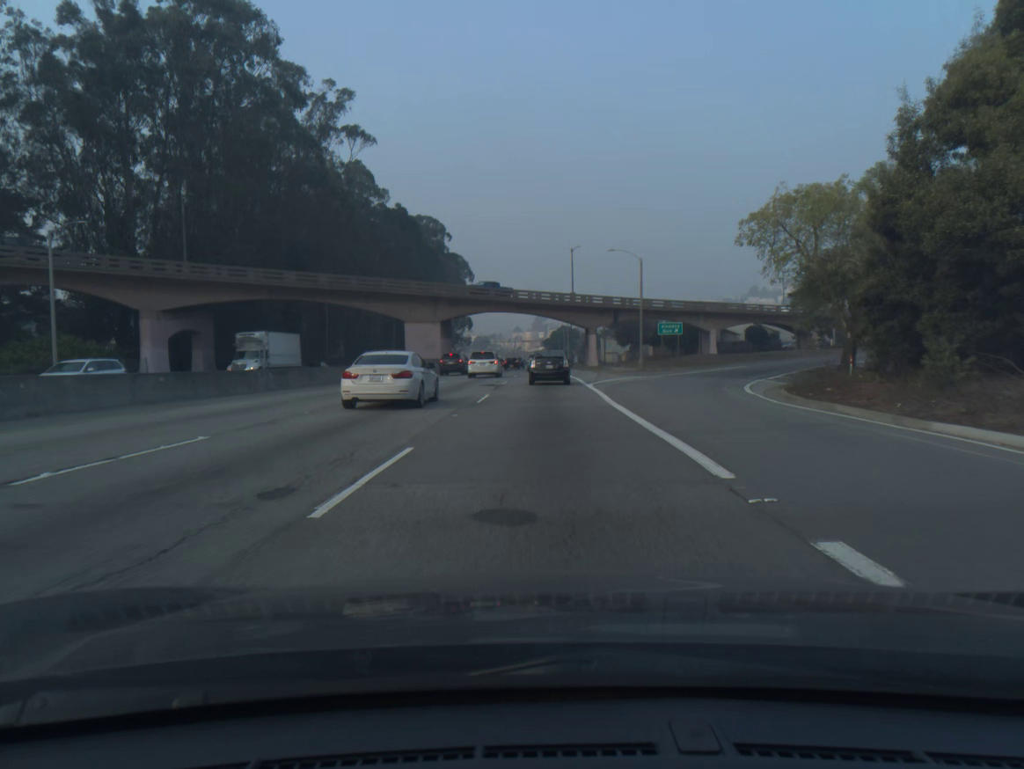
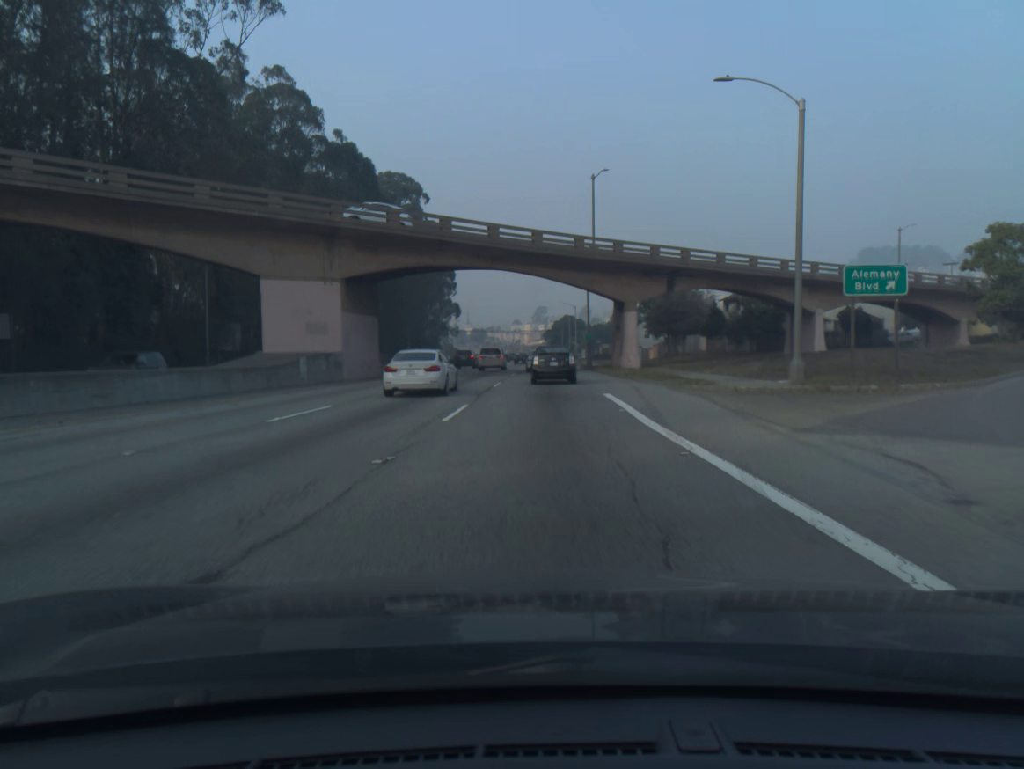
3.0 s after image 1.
(0.0, +37.1) m; 0°
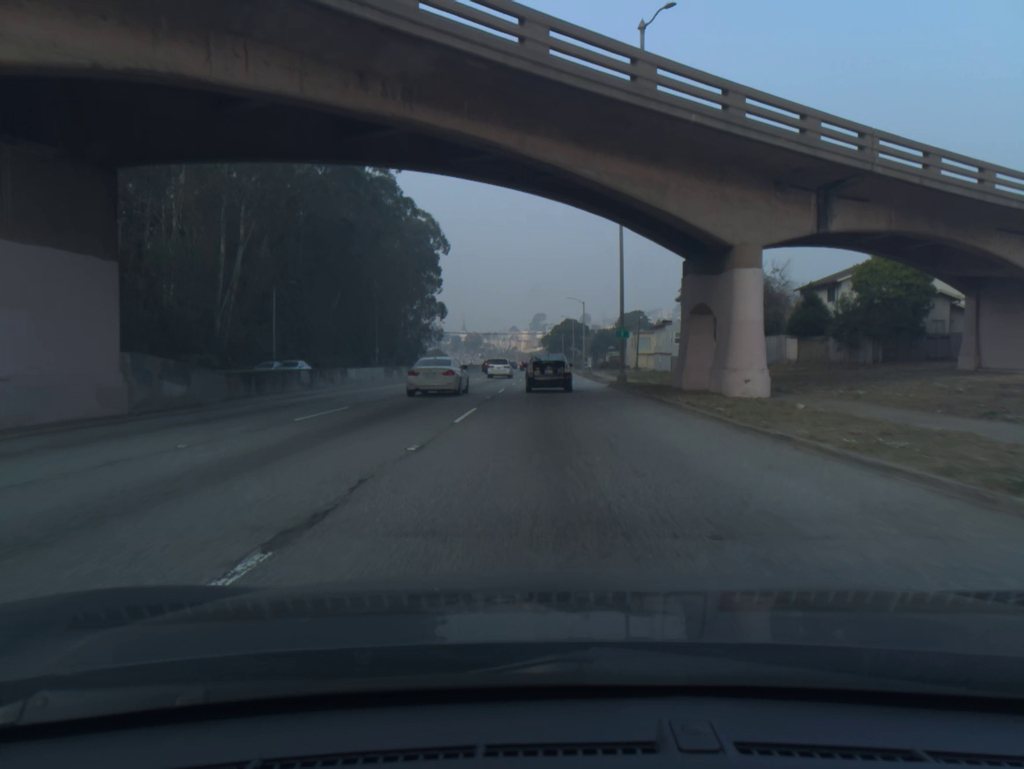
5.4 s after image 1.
(+0.1, +28.1) m; 0°
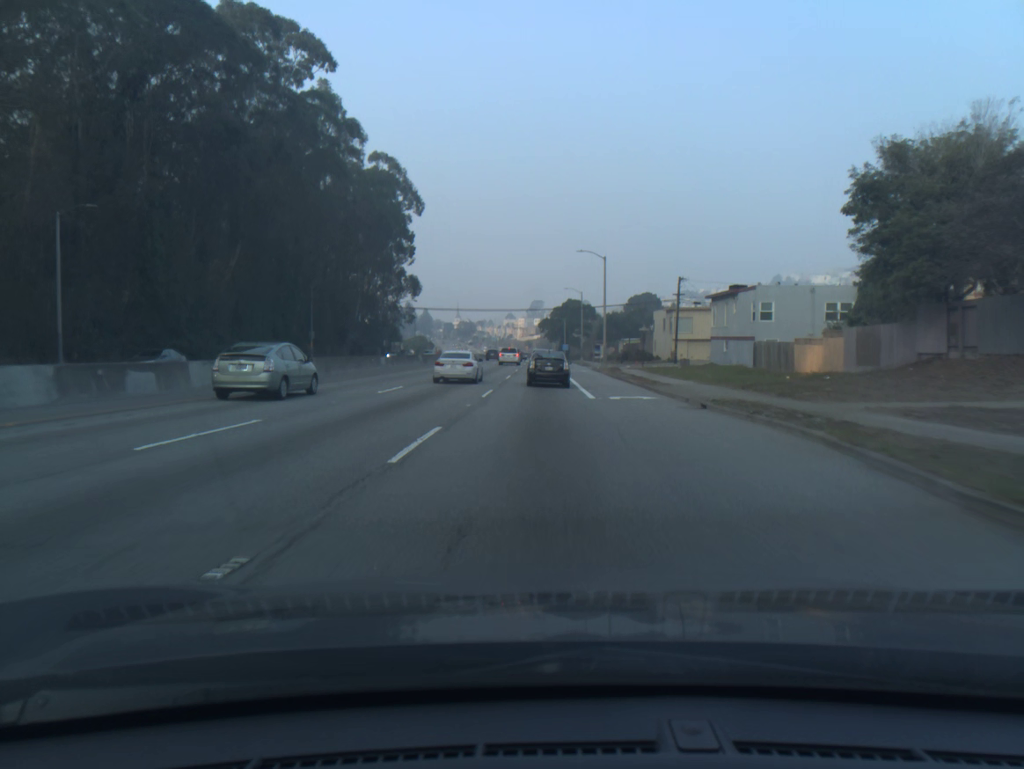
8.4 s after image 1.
(0.0, +35.6) m; 0°
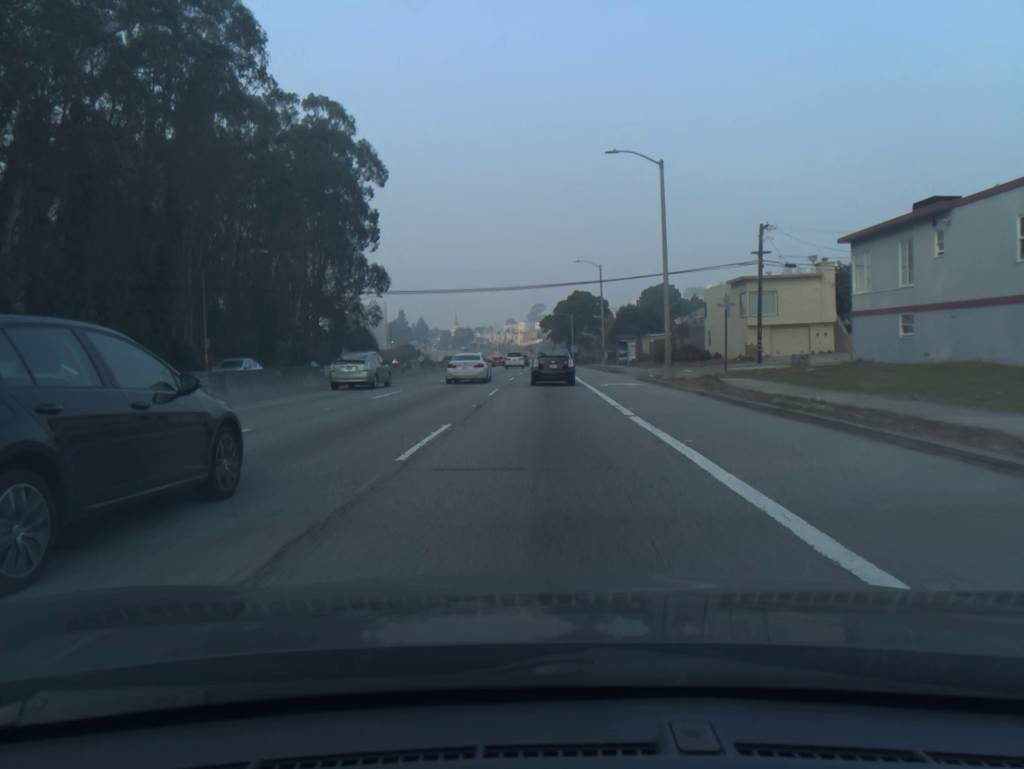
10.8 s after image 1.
(-0.1, +30.5) m; 0°
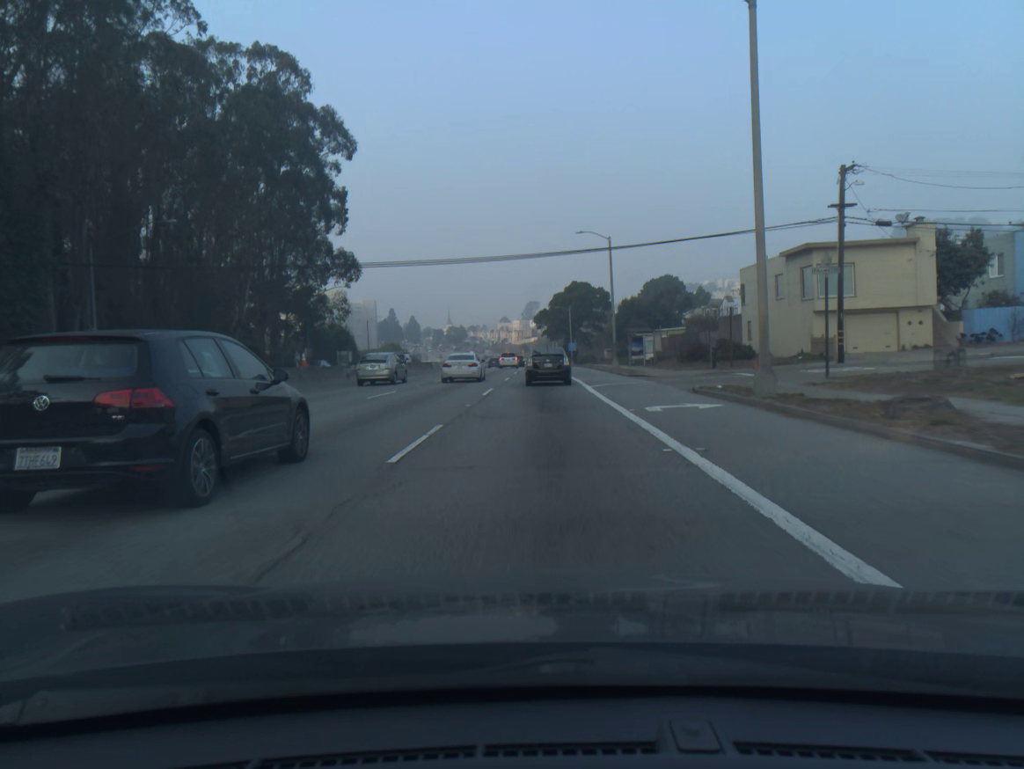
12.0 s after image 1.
(0.0, +15.1) m; 0°
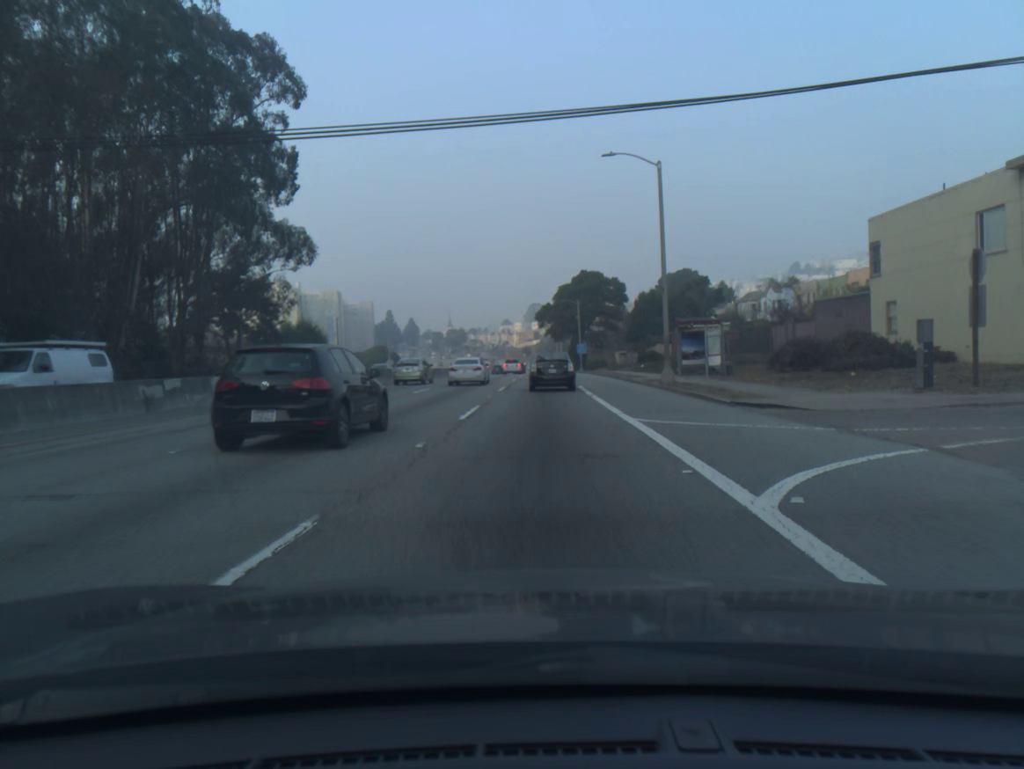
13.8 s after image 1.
(0.0, +22.0) m; 0°
